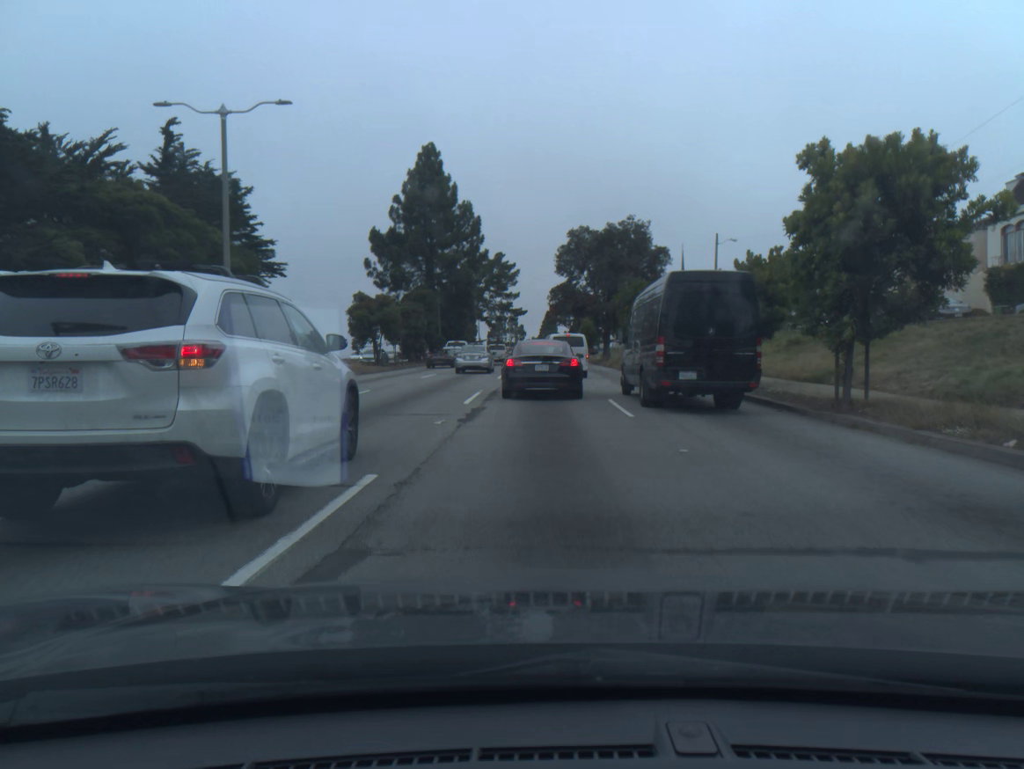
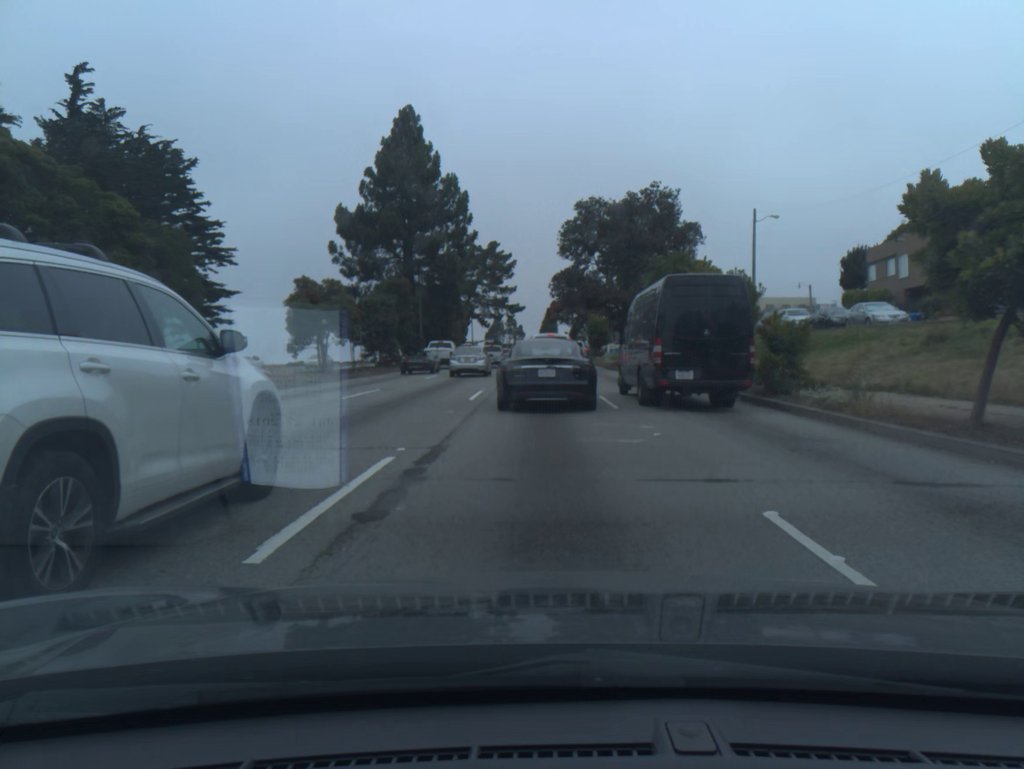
(0.0, +12.8) m; 0°
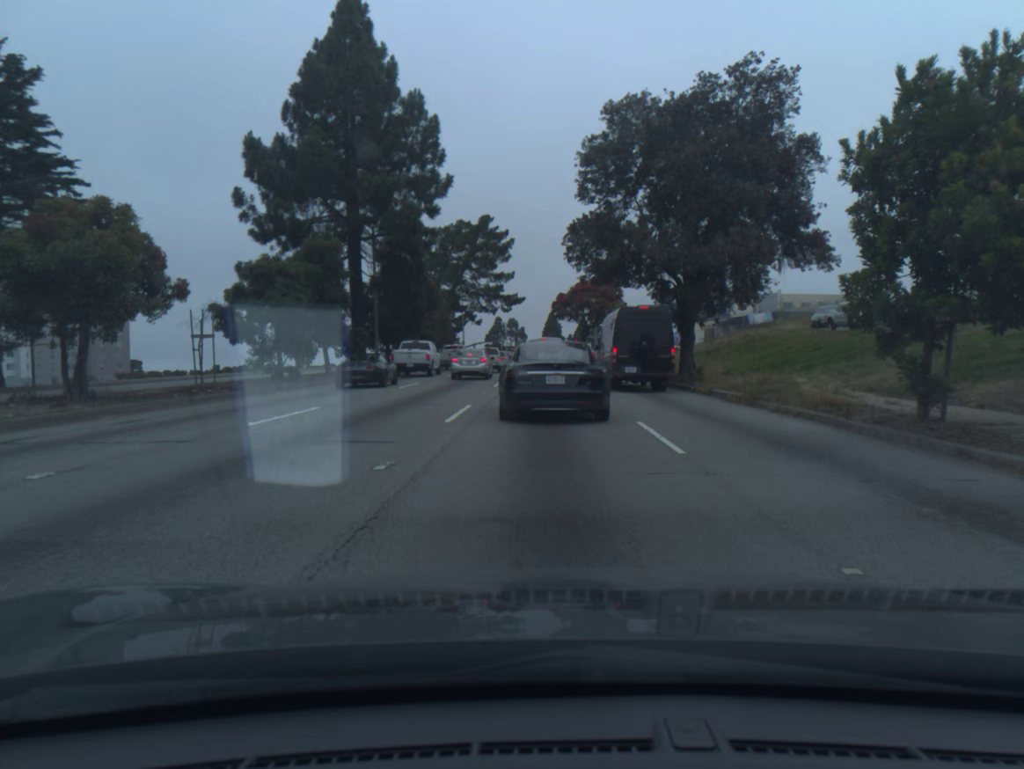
(-0.2, +21.8) m; -1°
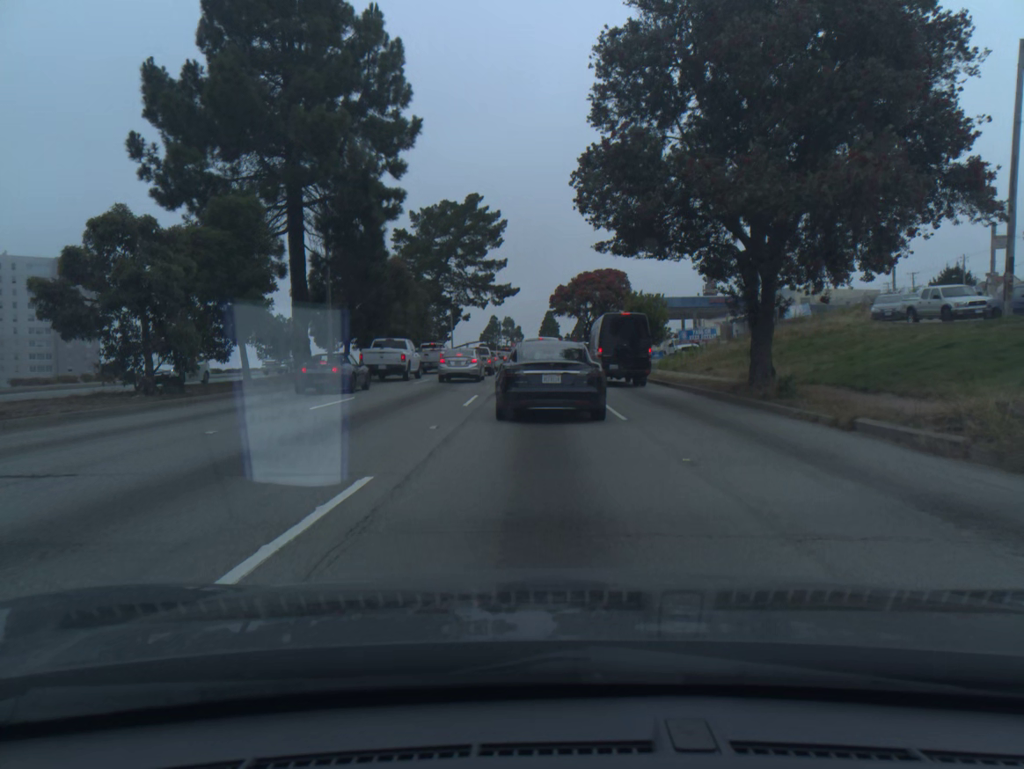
(0.0, +10.4) m; 0°
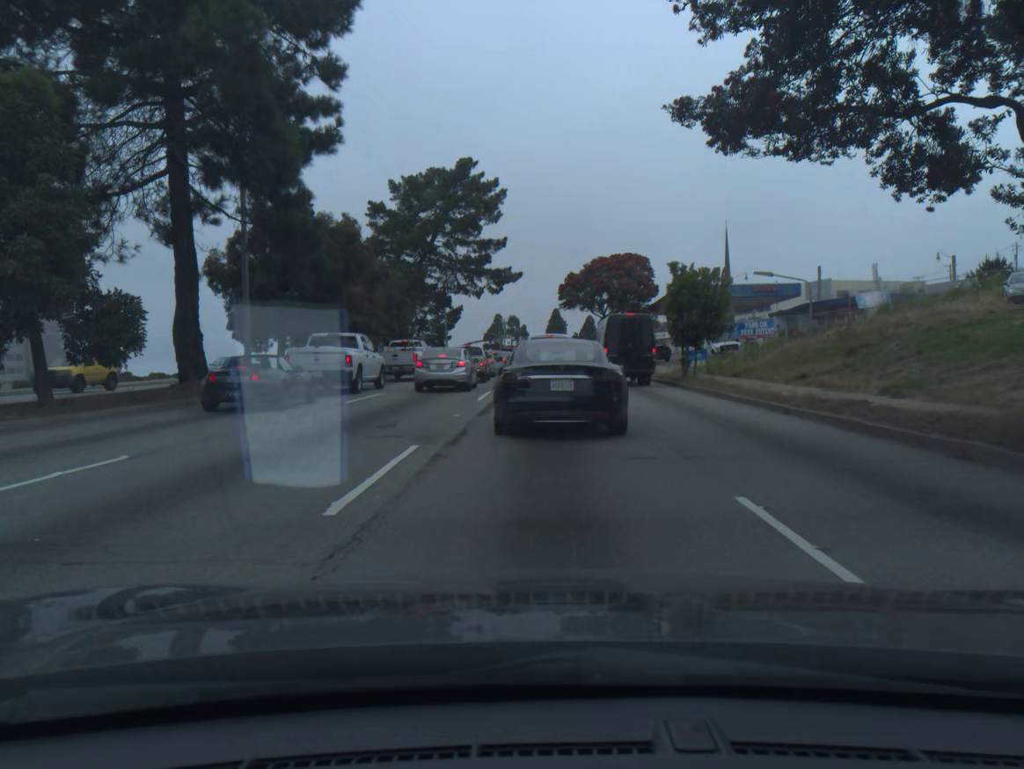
(-0.1, +12.1) m; -1°
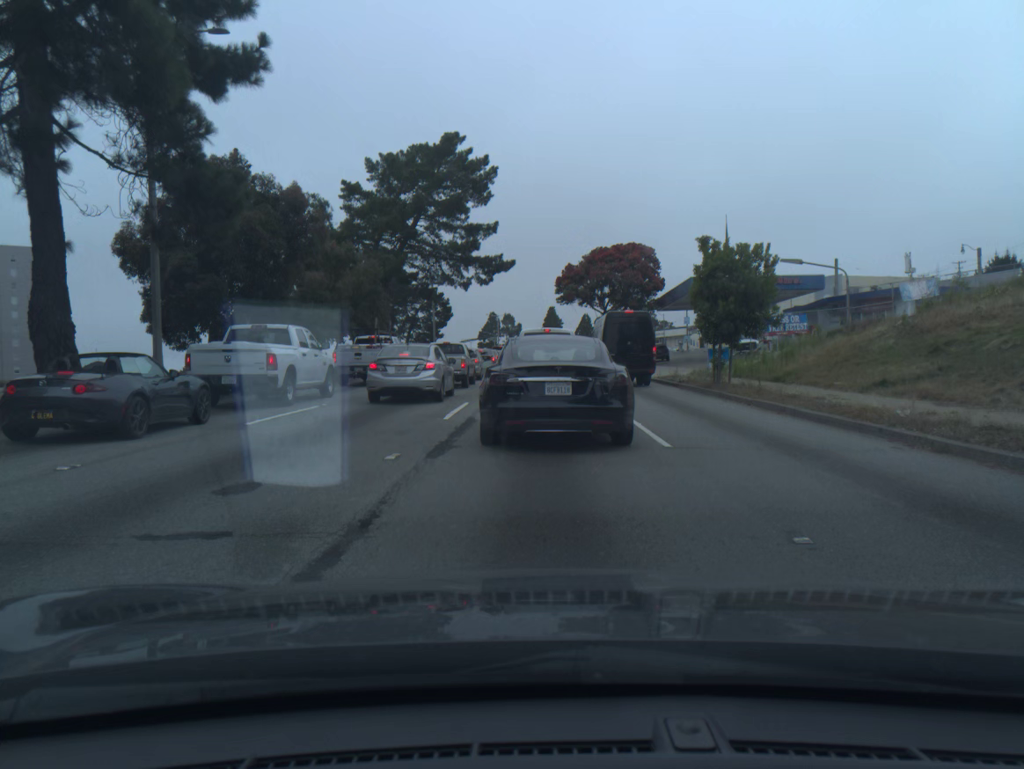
(0.0, +6.3) m; 0°
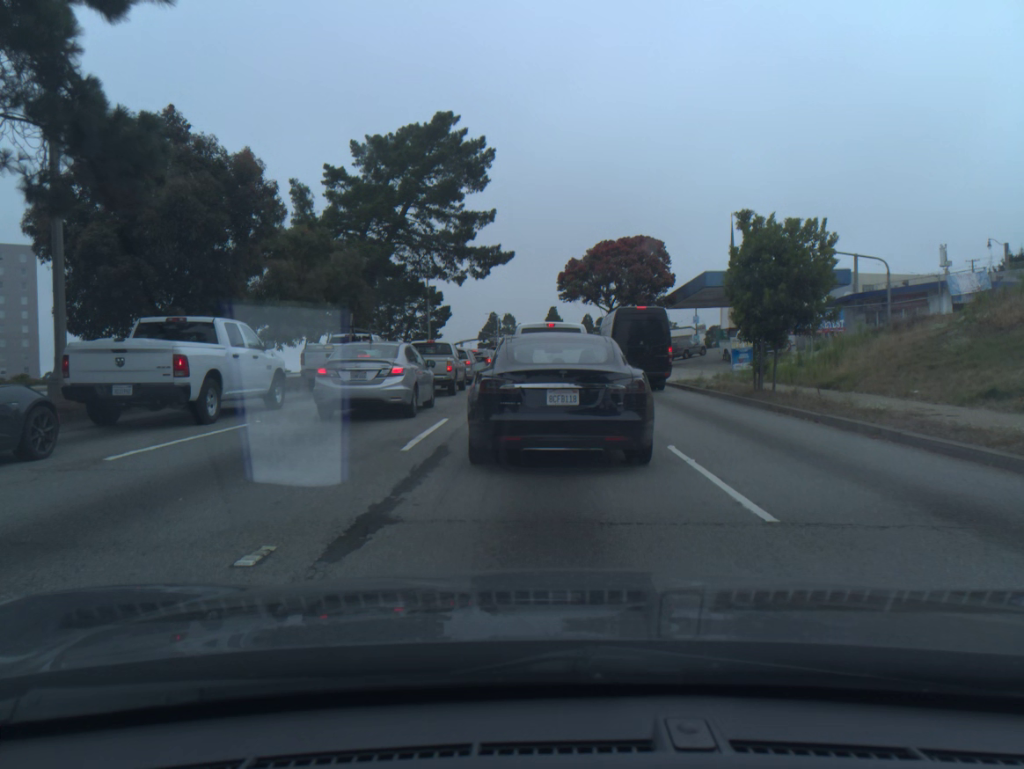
(0.0, +4.4) m; 0°
